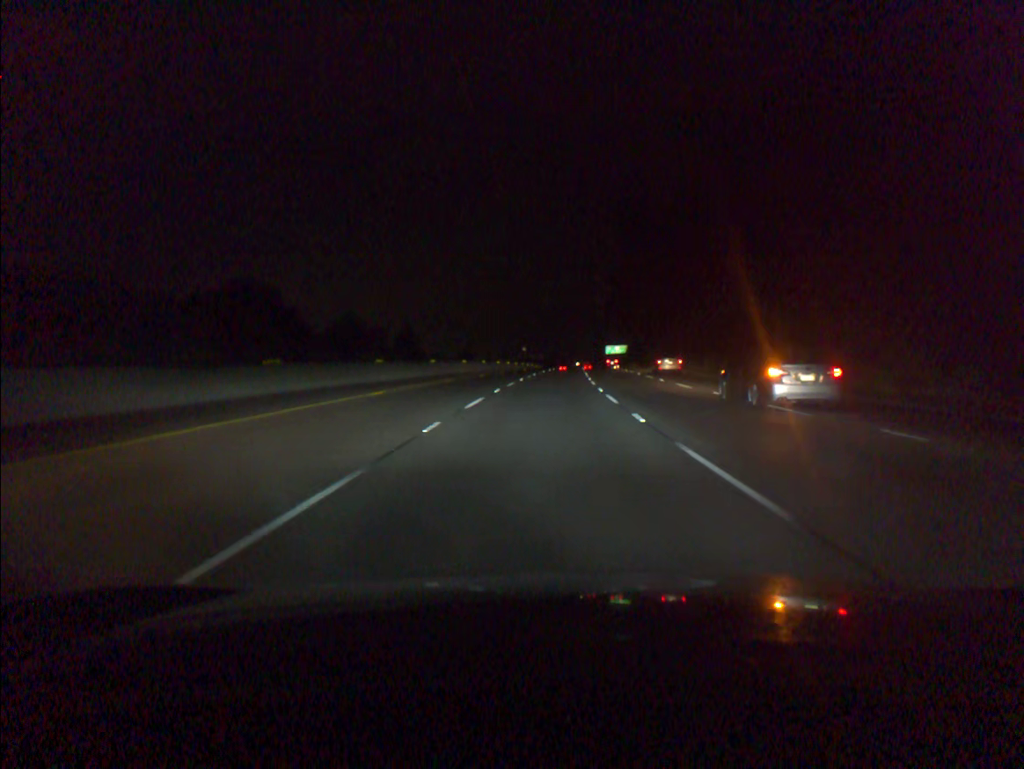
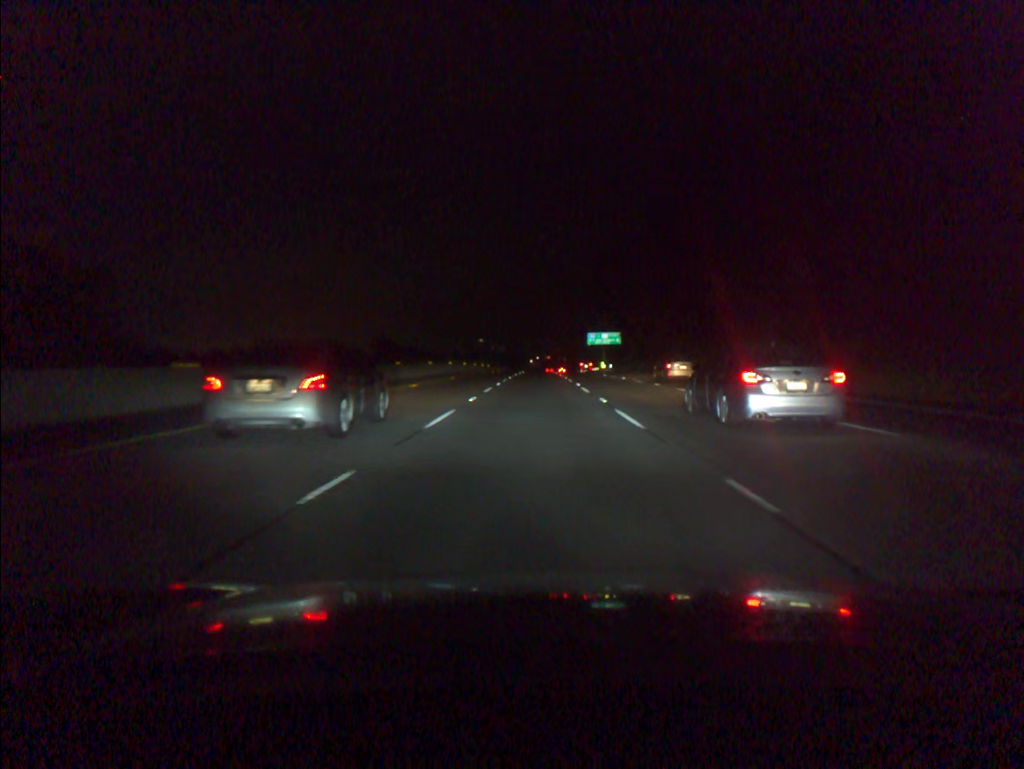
(+3.1, +92.4) m; +3°
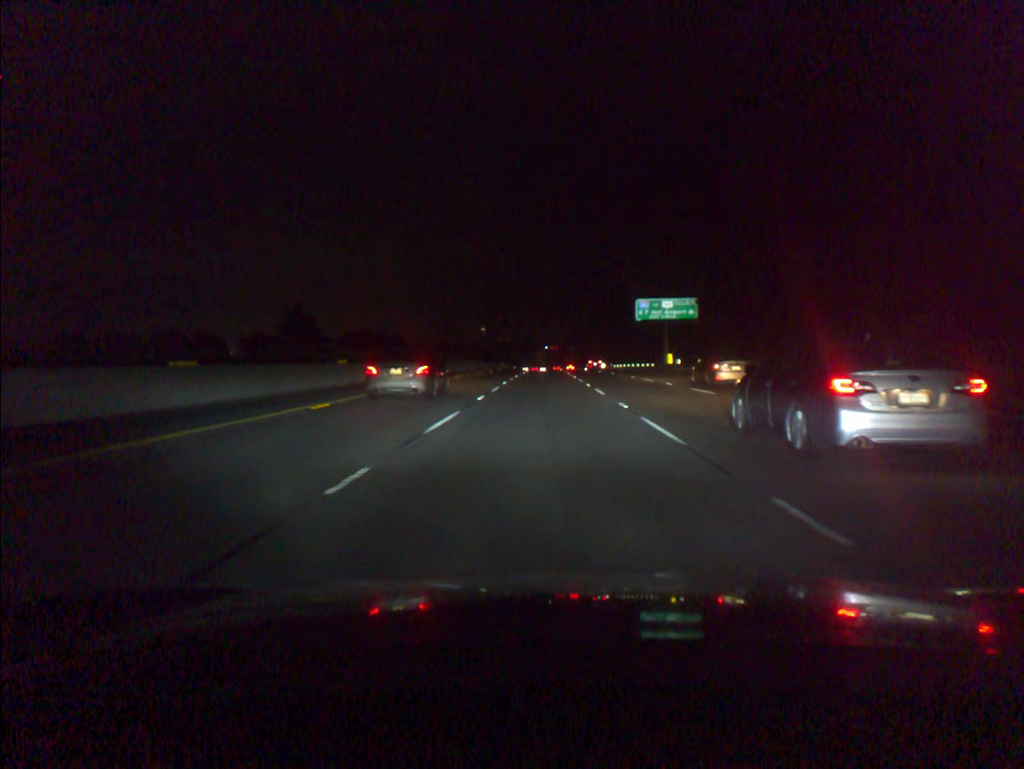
(-0.4, +73.8) m; 0°
